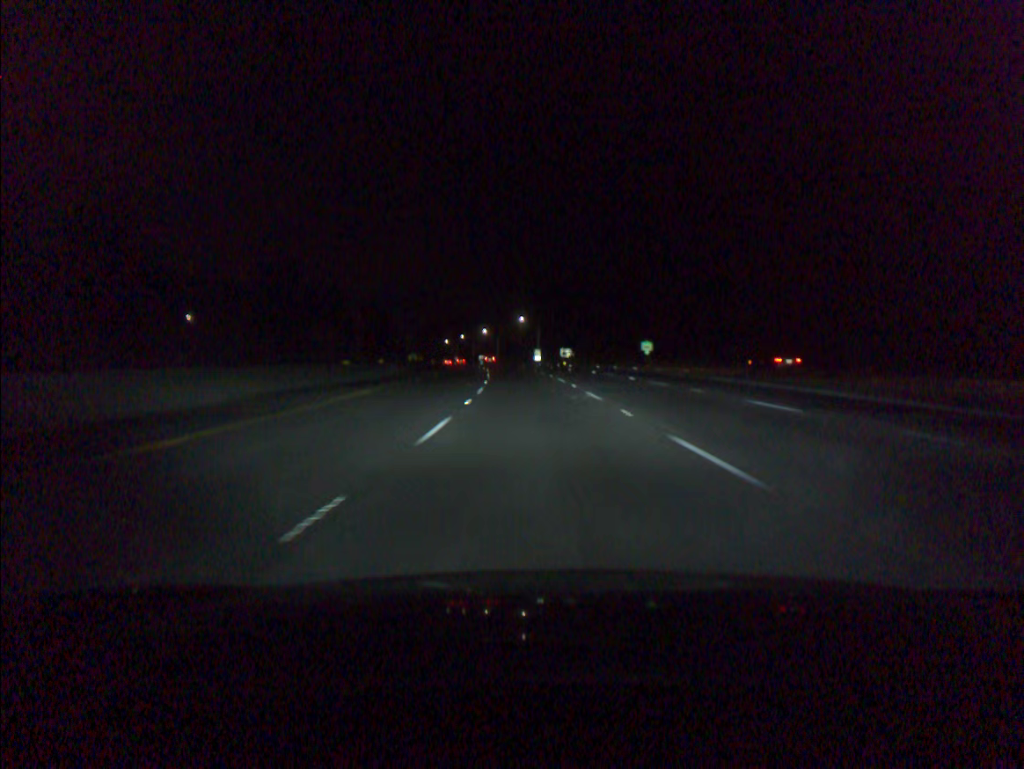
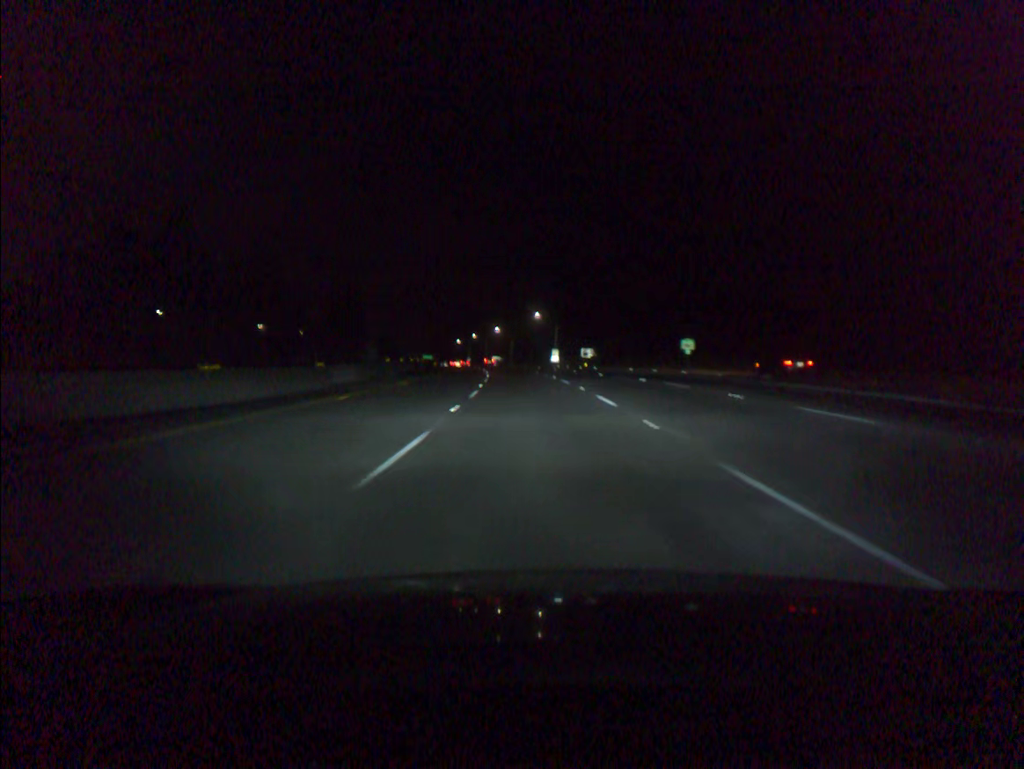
(-0.2, +18.3) m; -1°
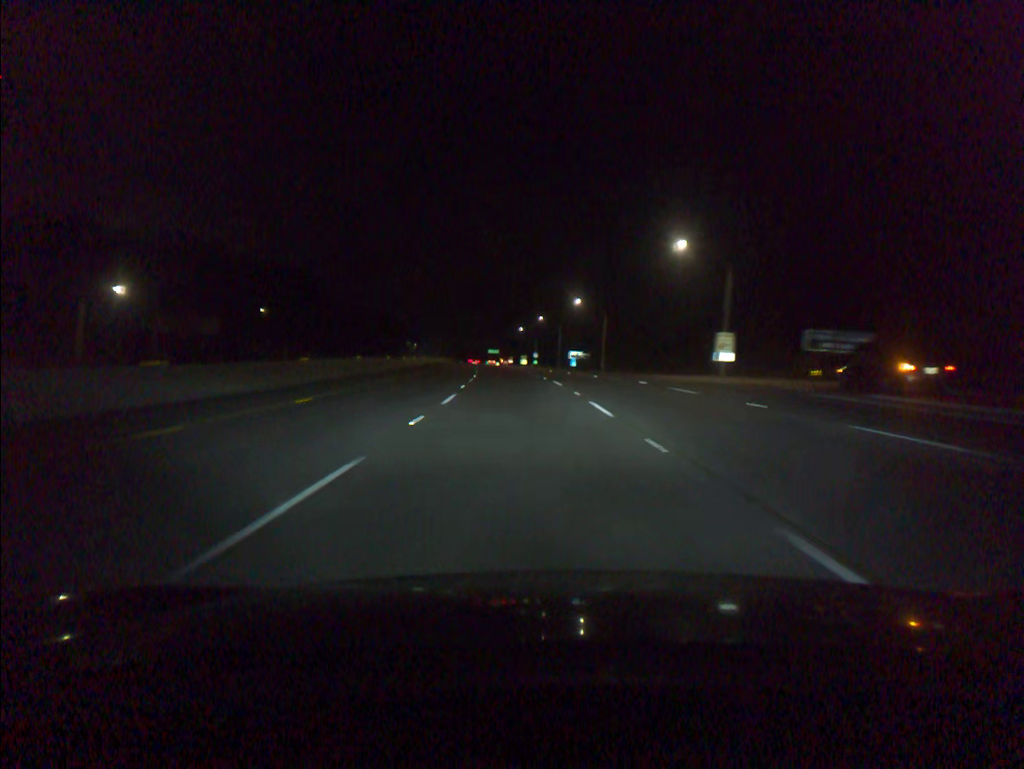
(-4.8, +90.3) m; -6°
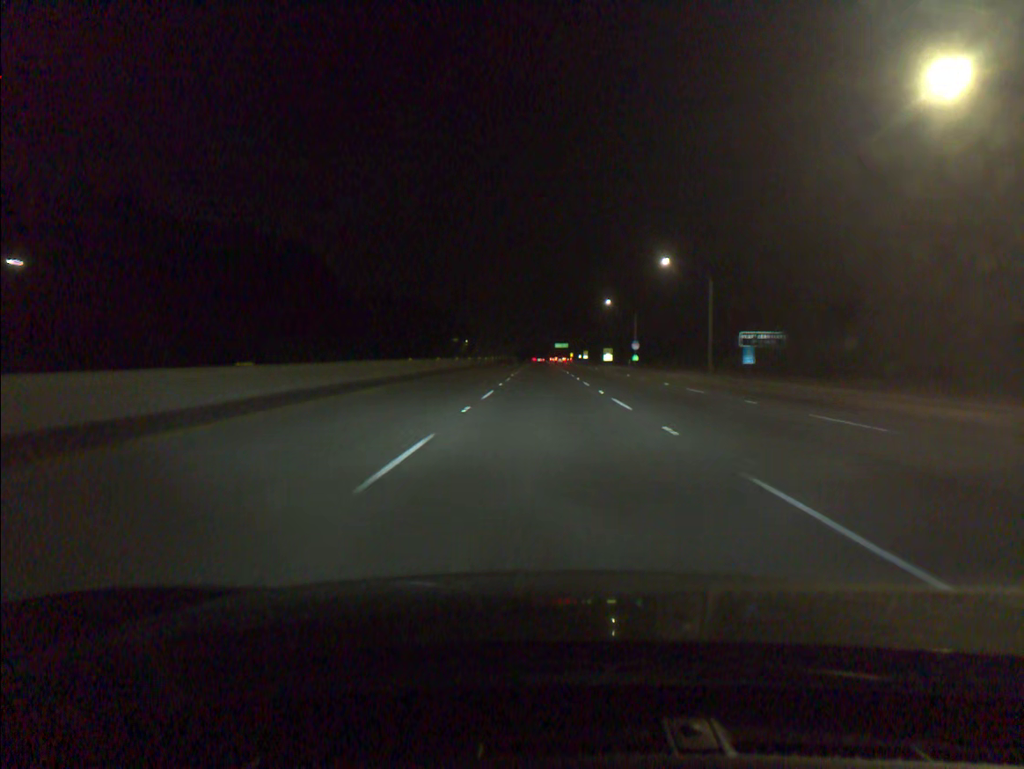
(-5.2, +84.7) m; -5°
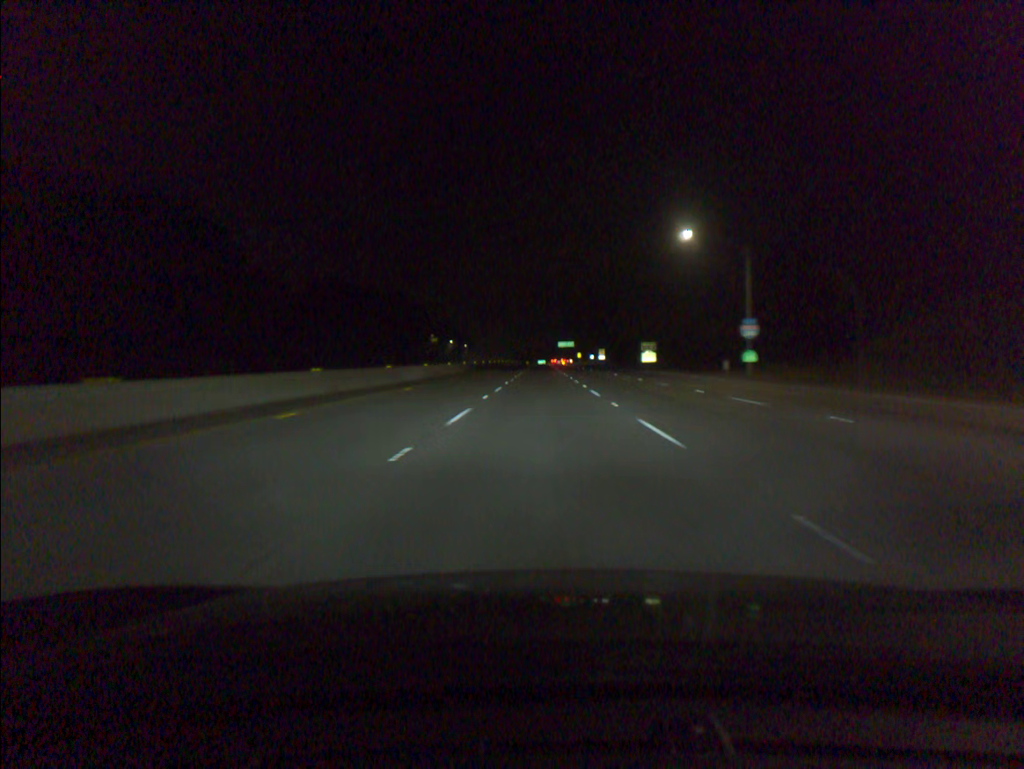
(+0.2, +65.6) m; 0°
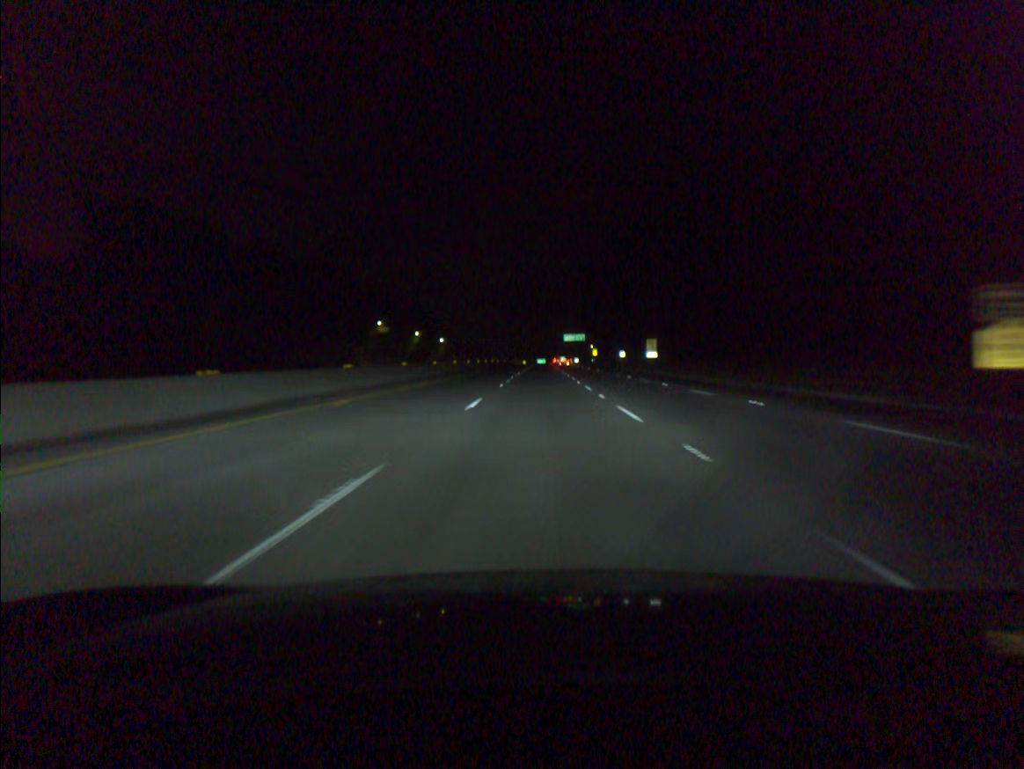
(+0.2, +83.0) m; 0°
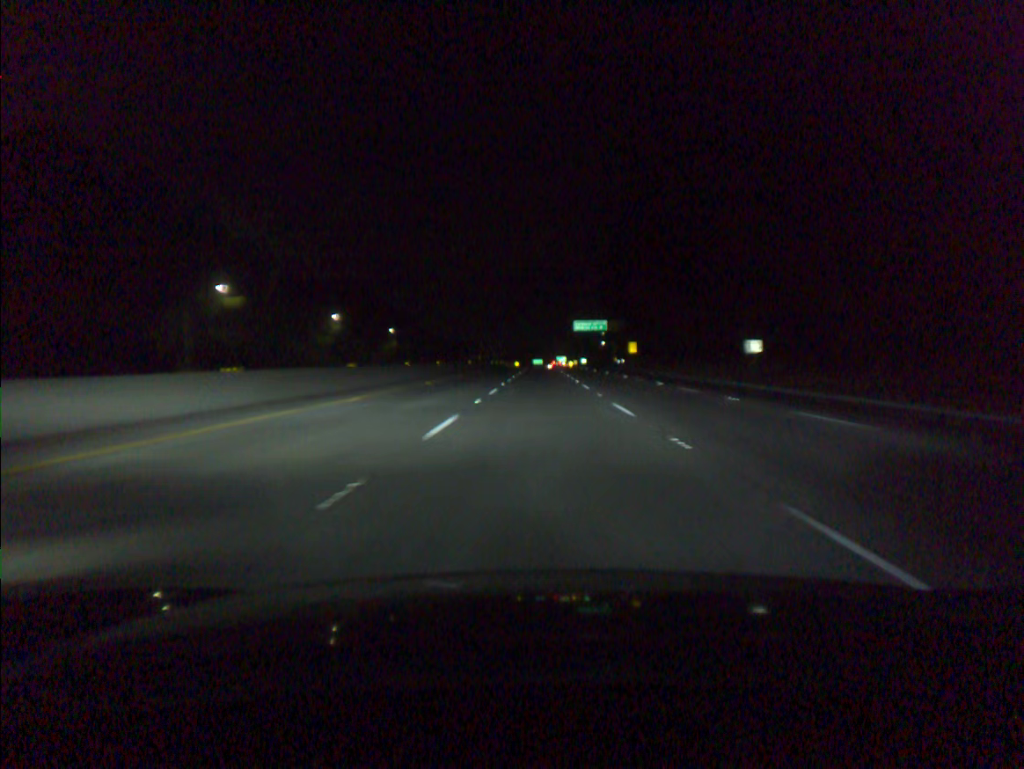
(+0.1, +86.0) m; 0°
